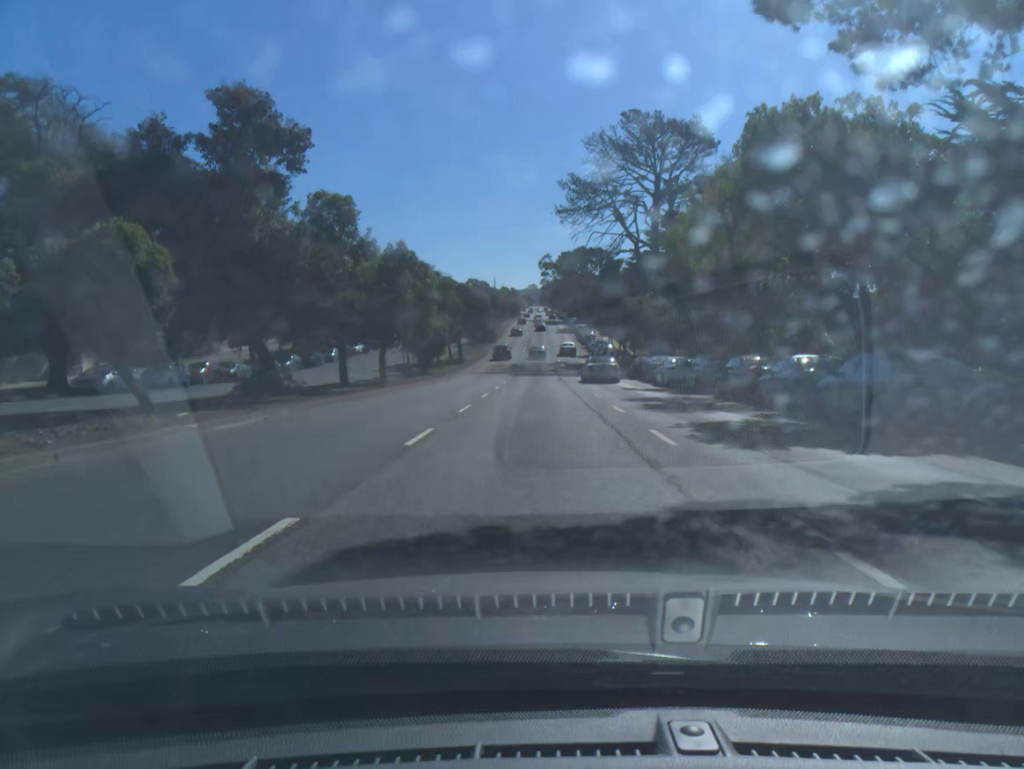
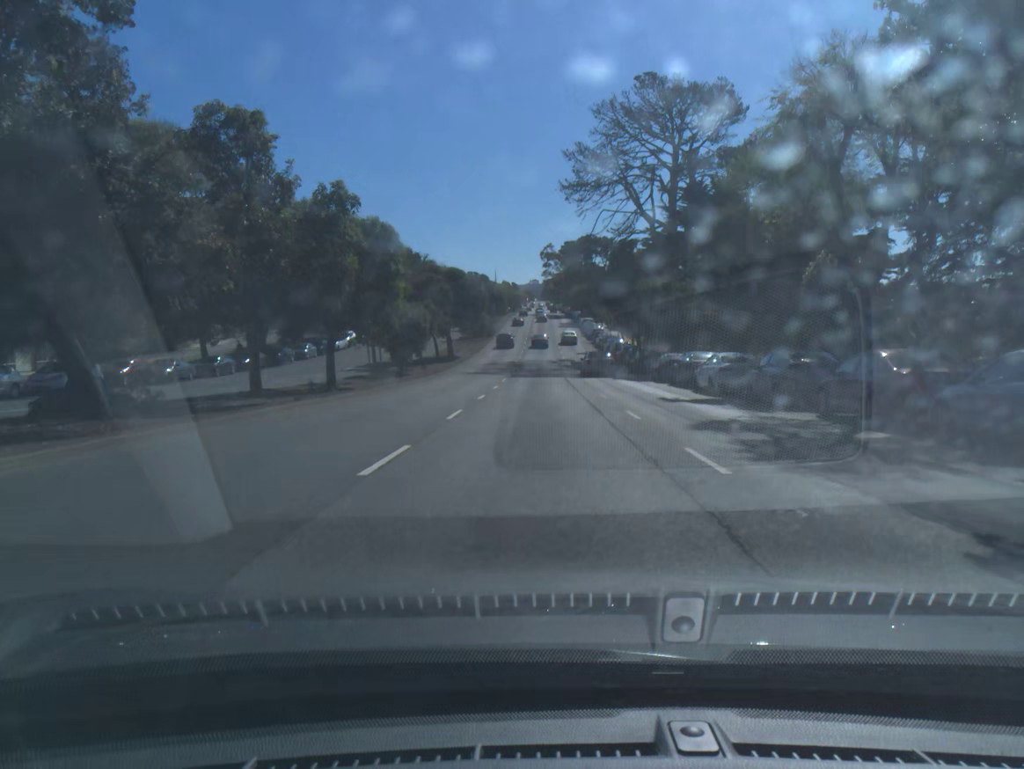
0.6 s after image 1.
(0.0, +9.9) m; 0°
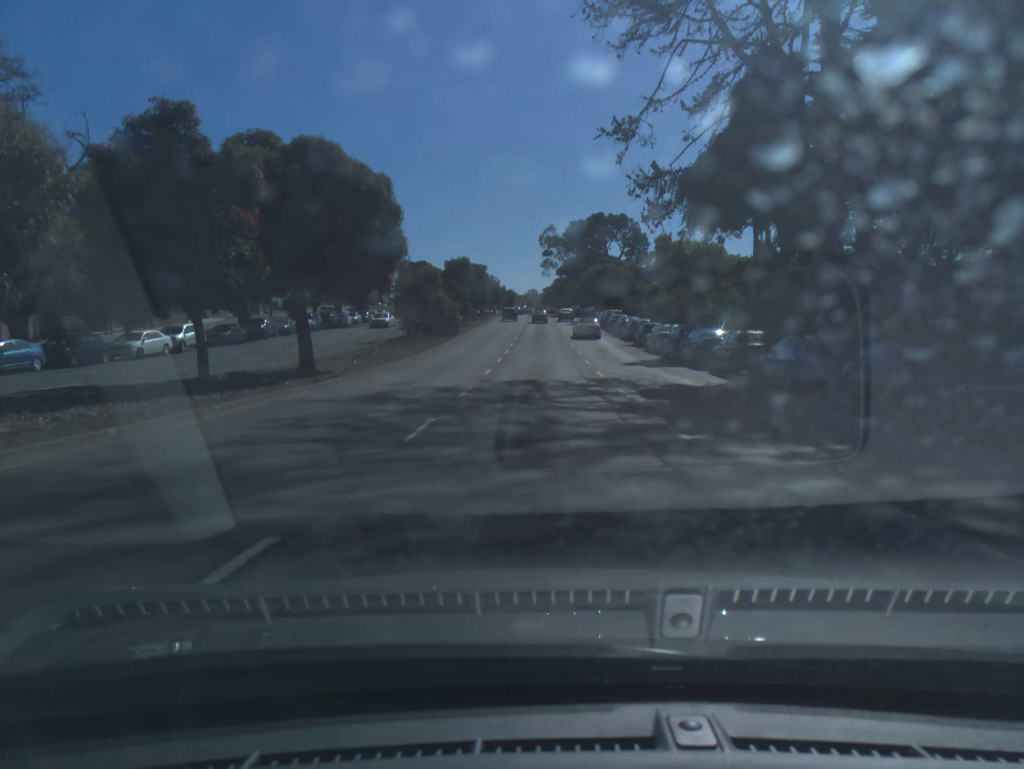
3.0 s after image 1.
(+0.1, +41.3) m; 0°
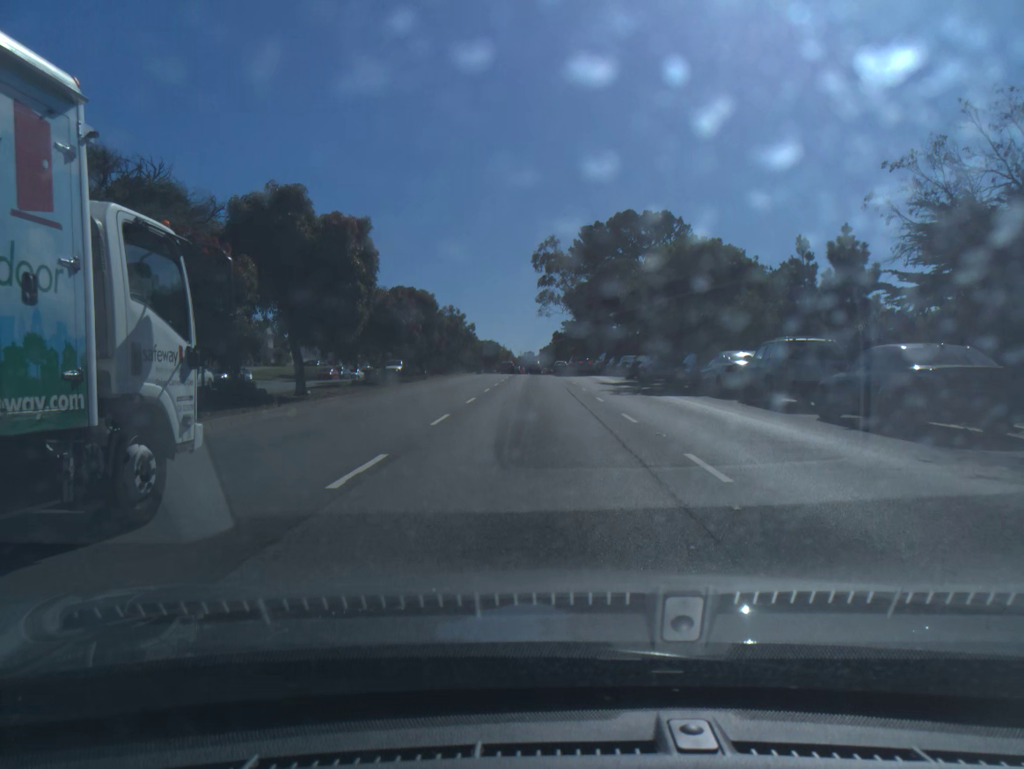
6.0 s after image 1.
(+0.3, +53.6) m; 0°
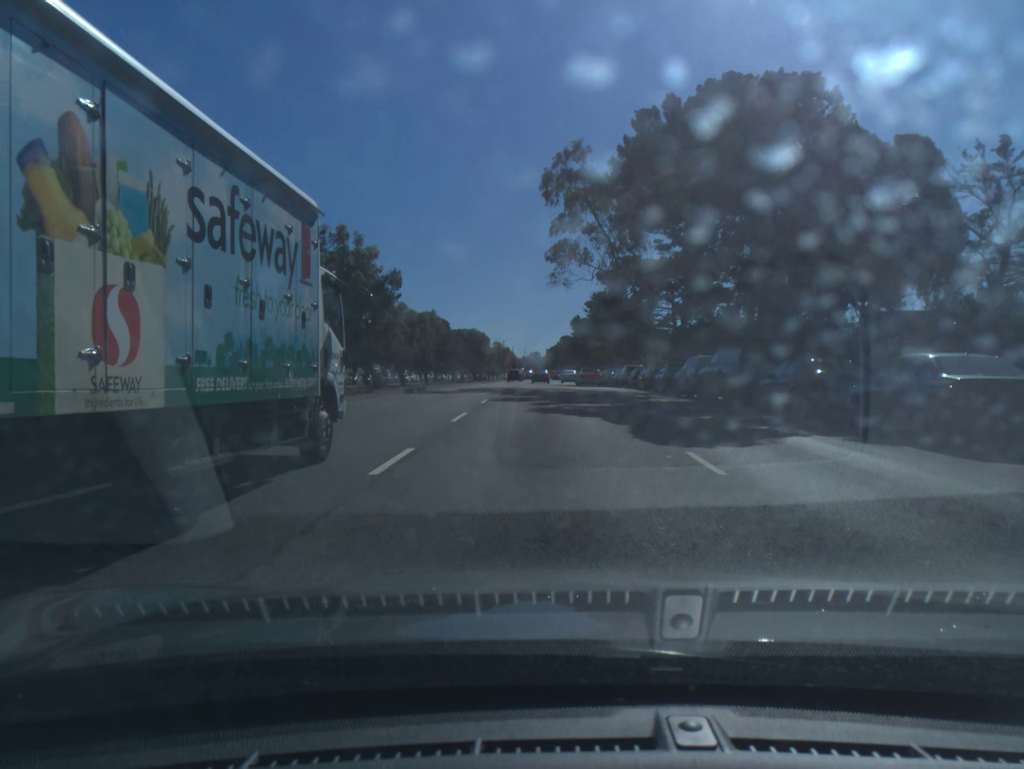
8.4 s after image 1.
(-0.2, +42.1) m; 0°
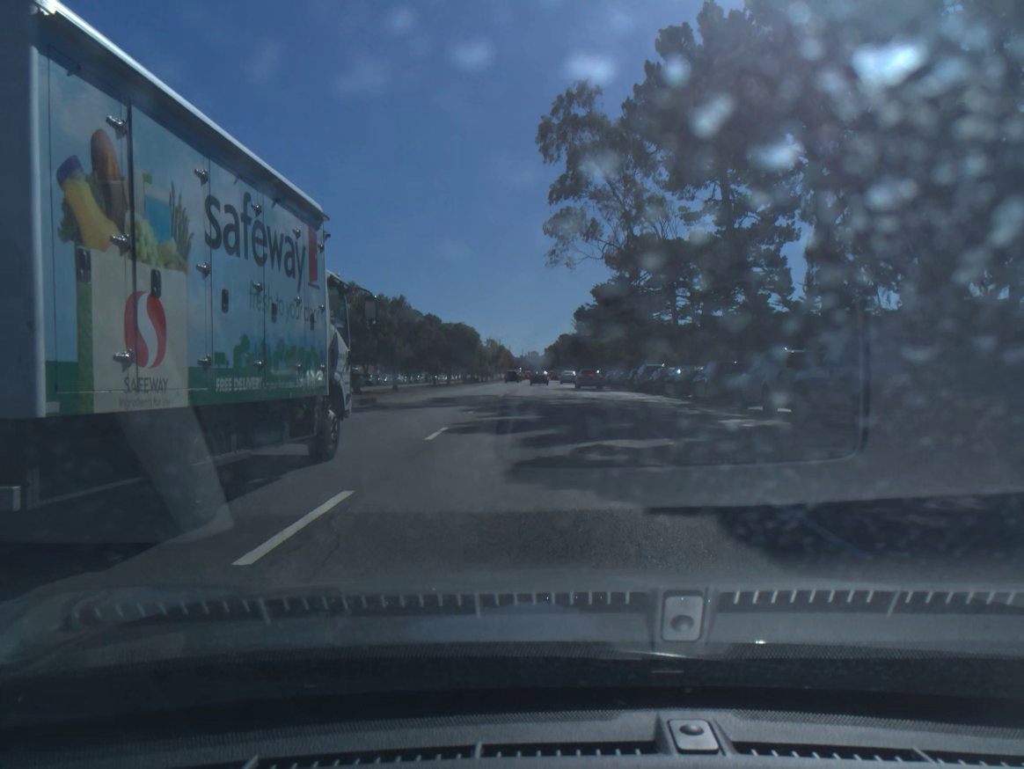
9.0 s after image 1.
(0.0, +10.8) m; 0°
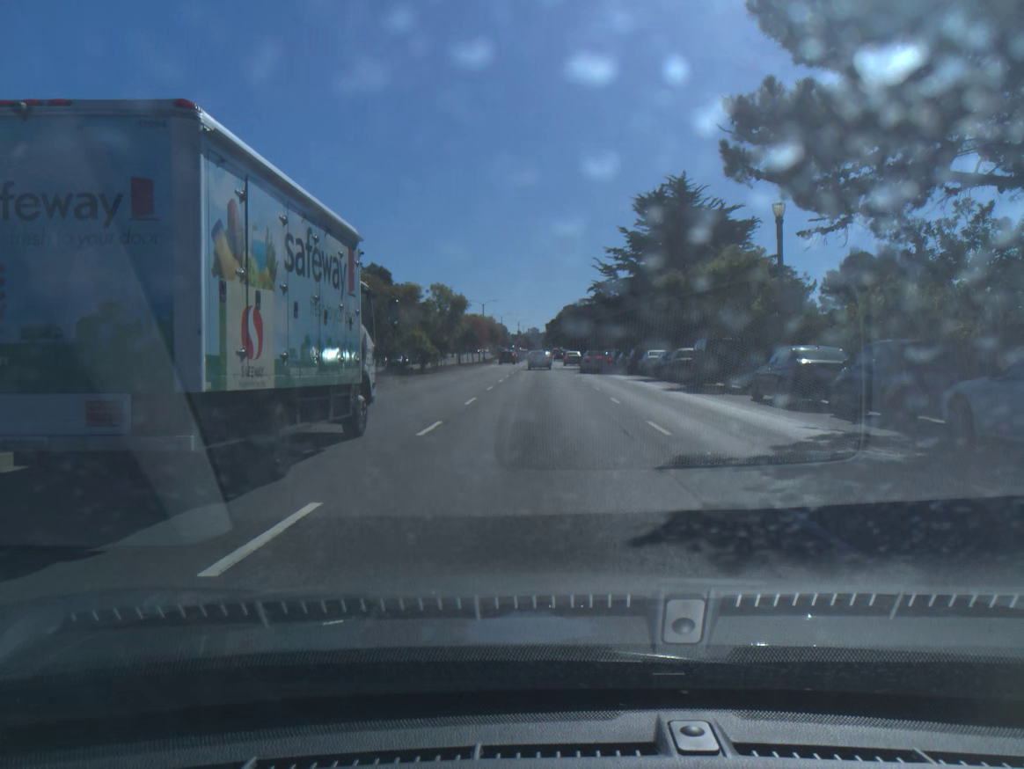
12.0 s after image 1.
(+0.1, +50.8) m; 0°
